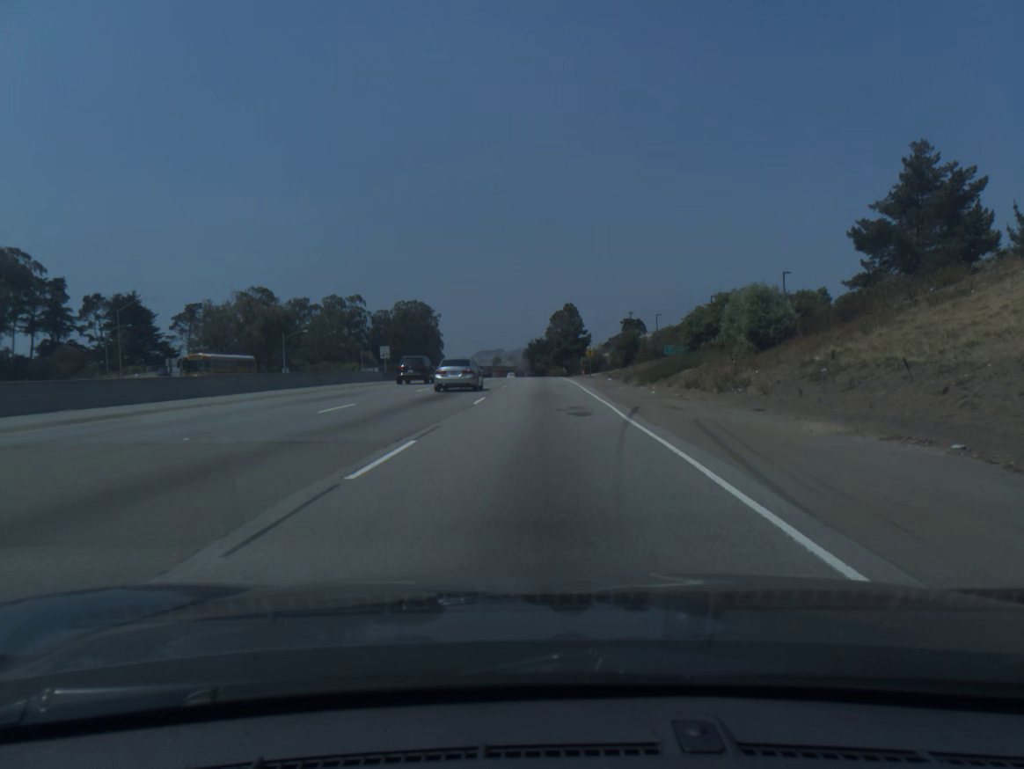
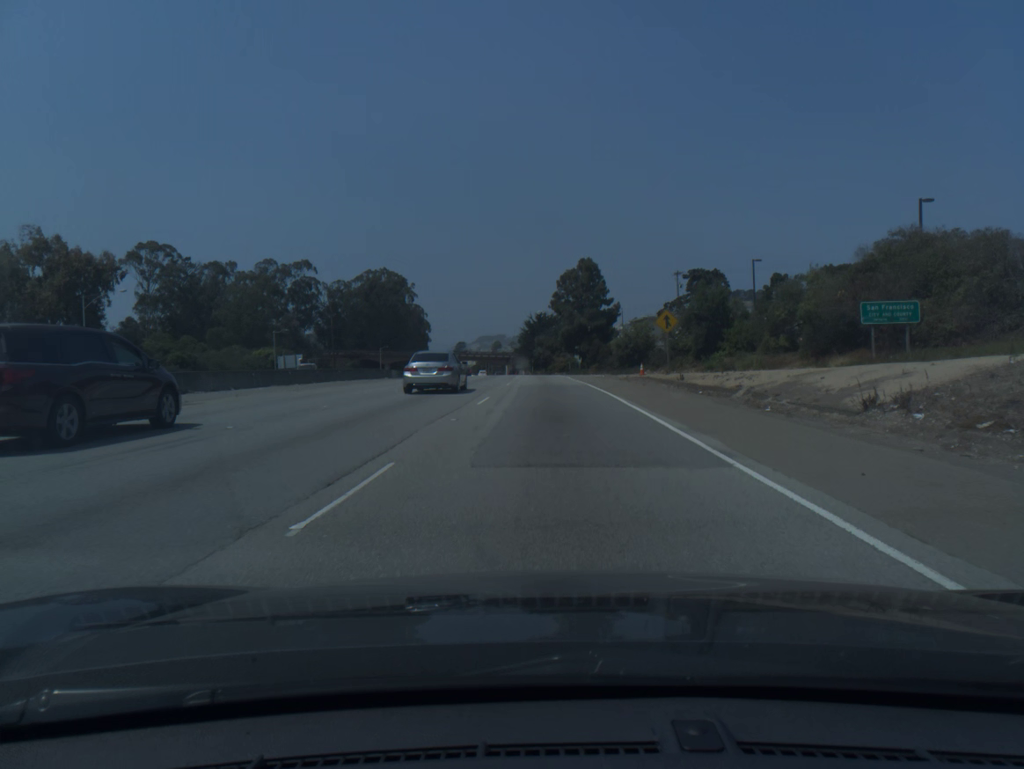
(-0.2, +60.5) m; 0°
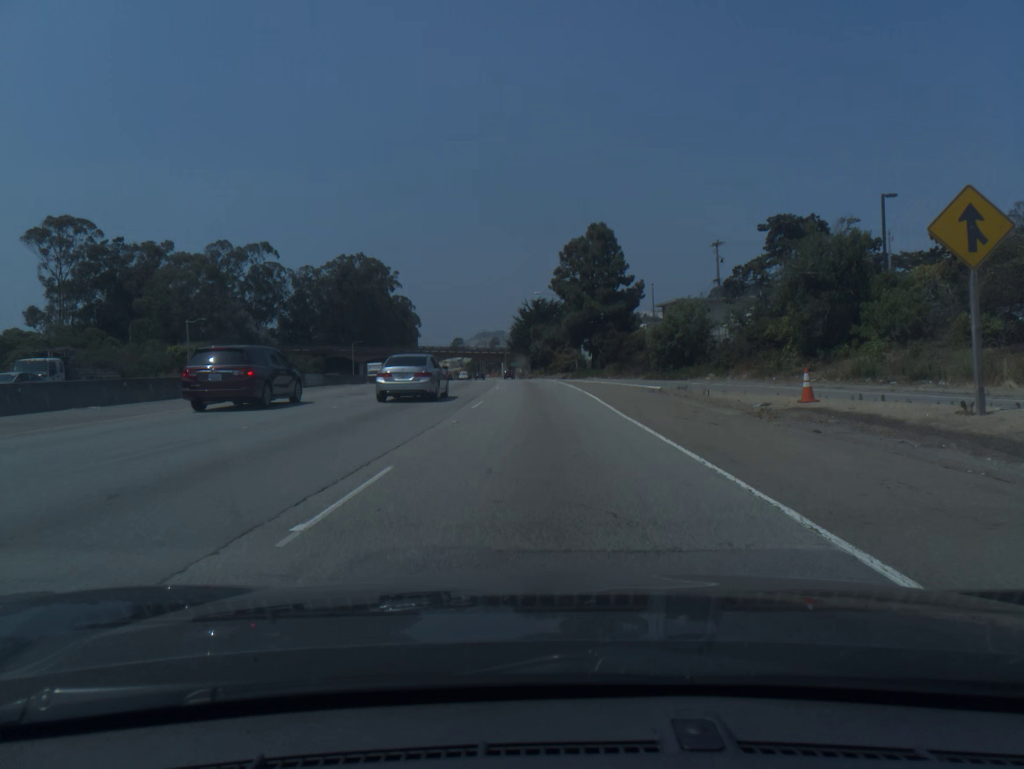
(+0.1, +29.1) m; 0°
